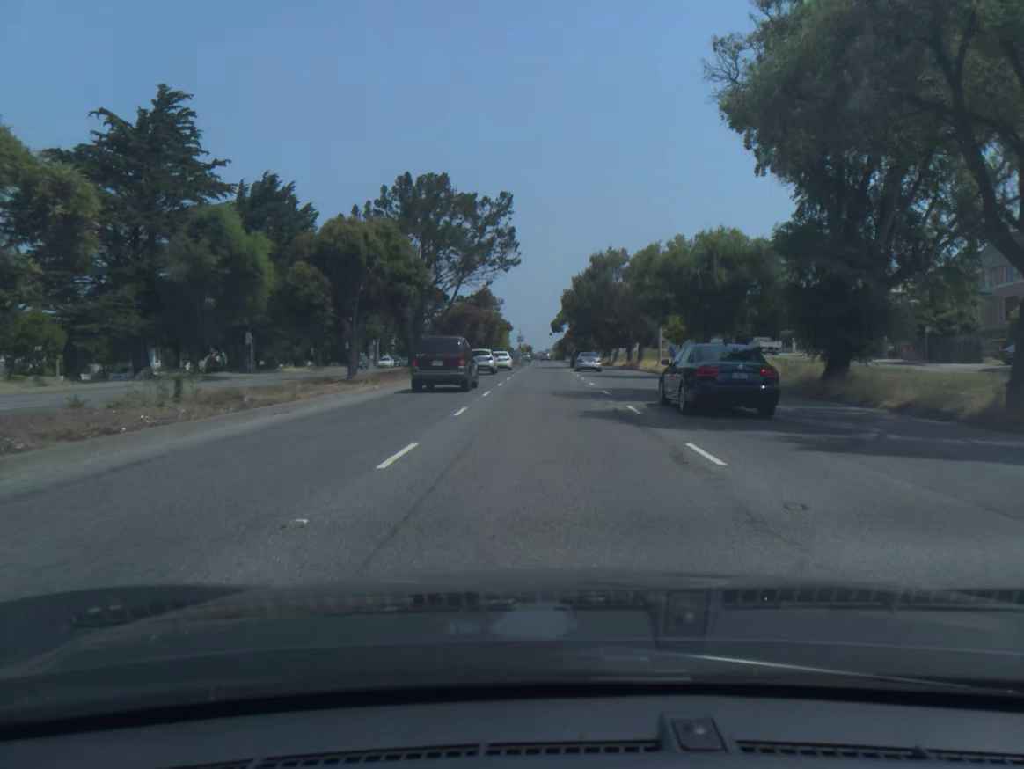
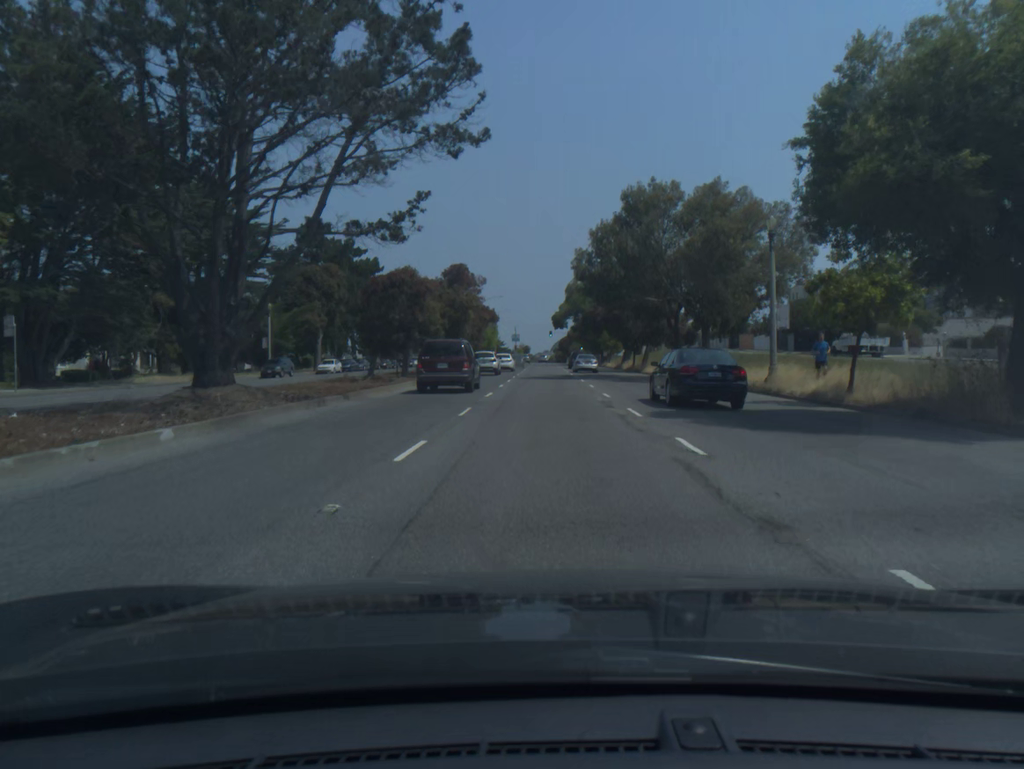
(0.0, +28.3) m; 0°
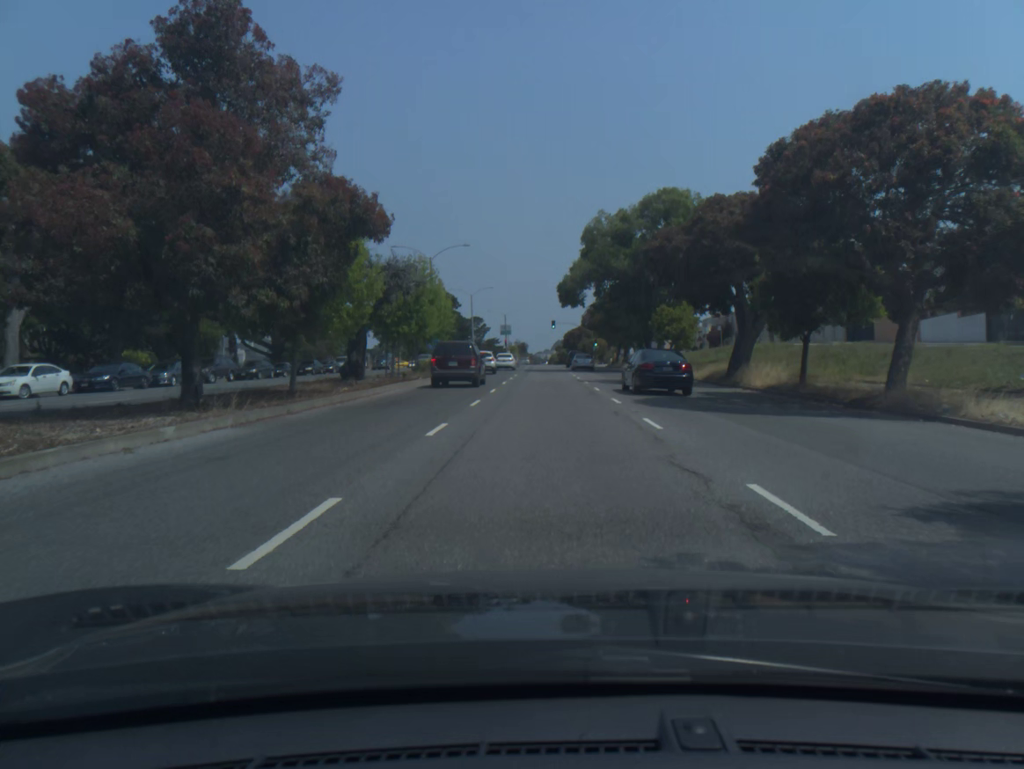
(+0.1, +47.6) m; 0°
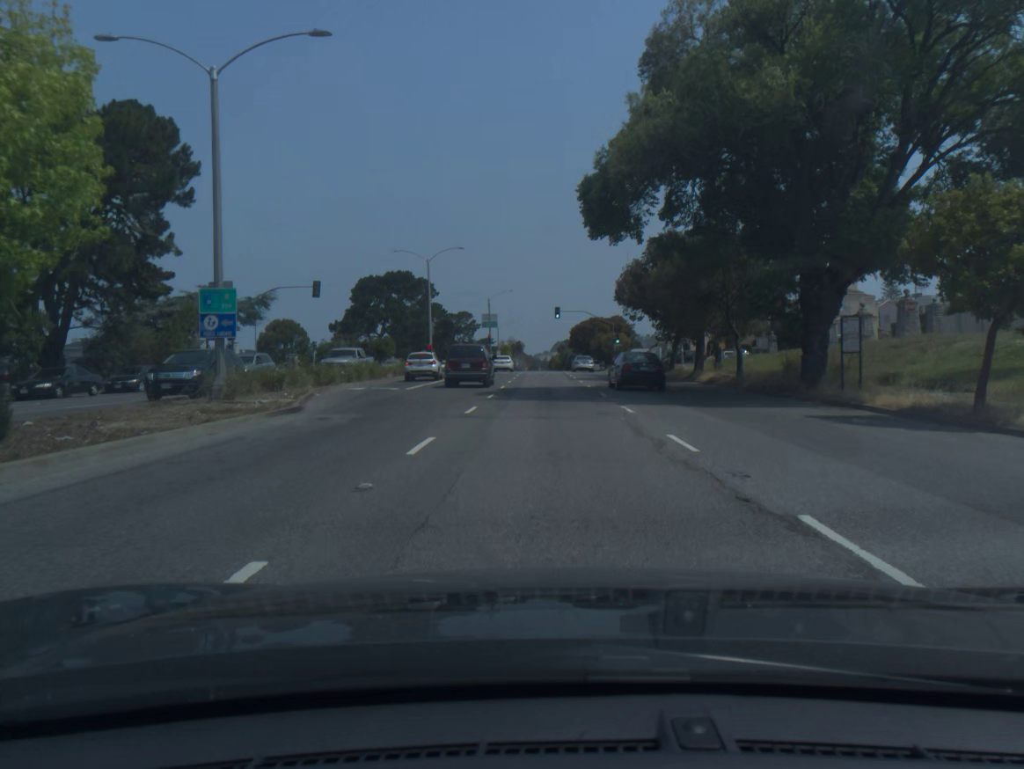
(-0.1, +38.0) m; 0°
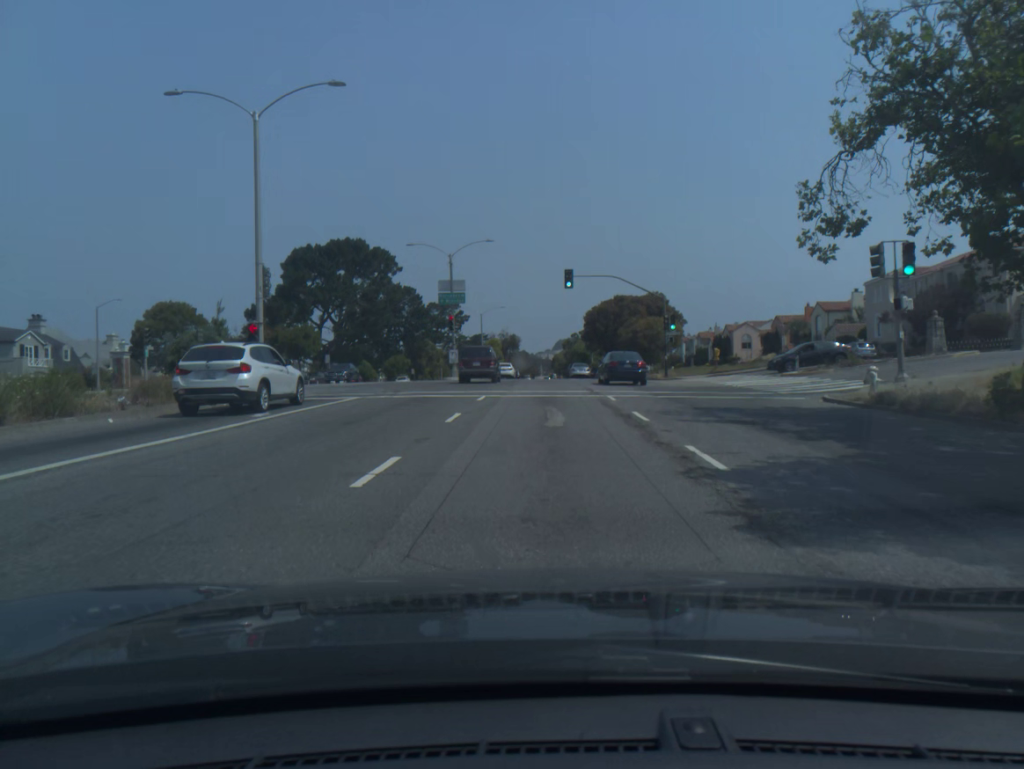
(0.0, +38.4) m; 0°
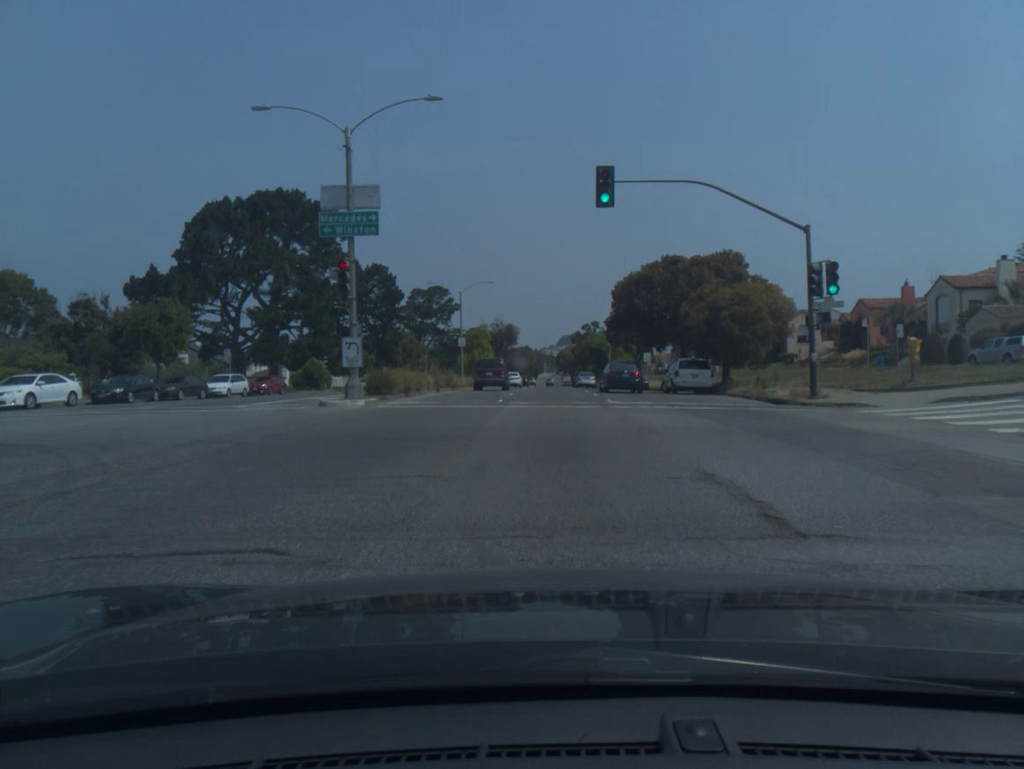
(-0.1, +28.8) m; 0°
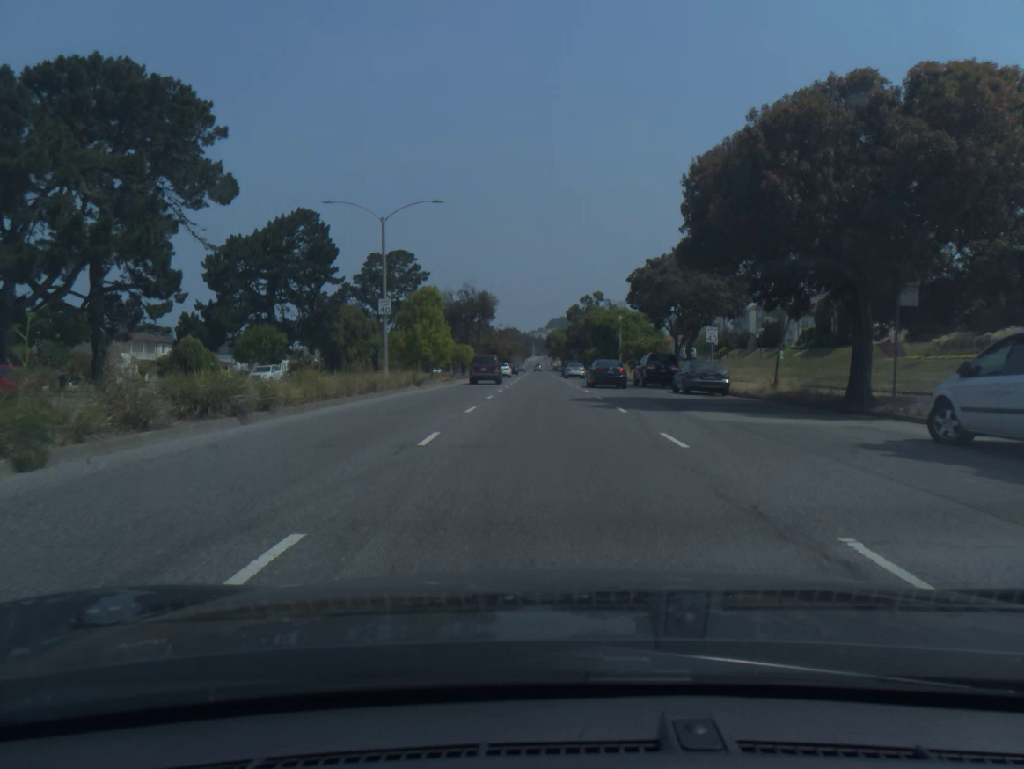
(+0.2, +29.0) m; +1°
